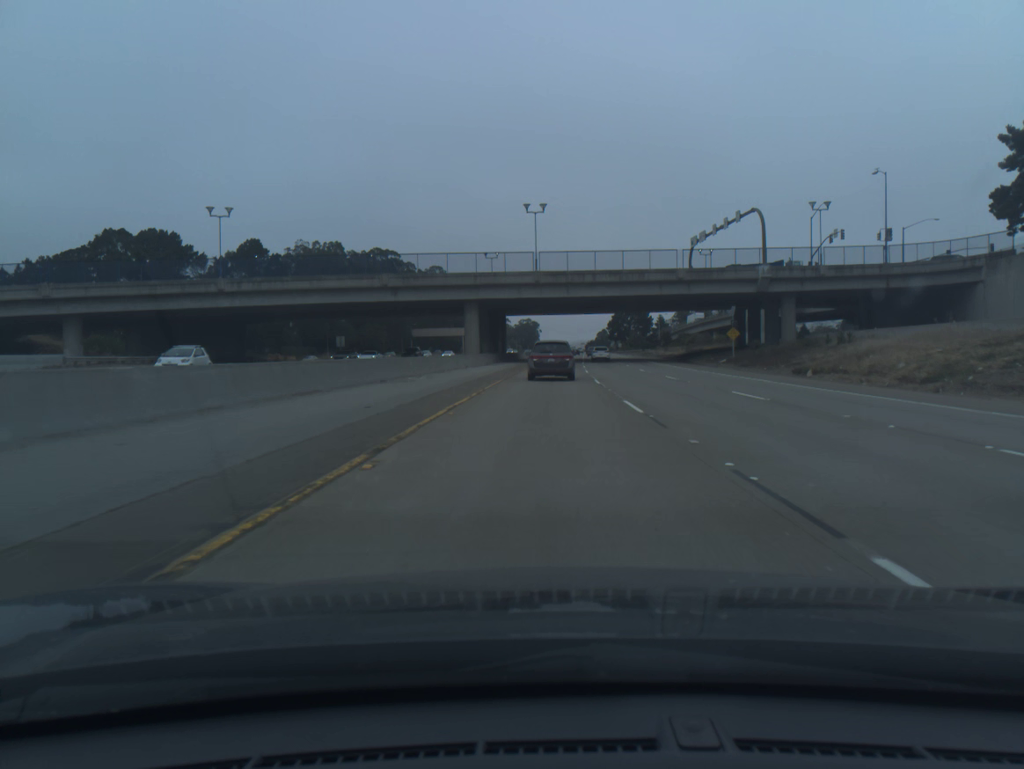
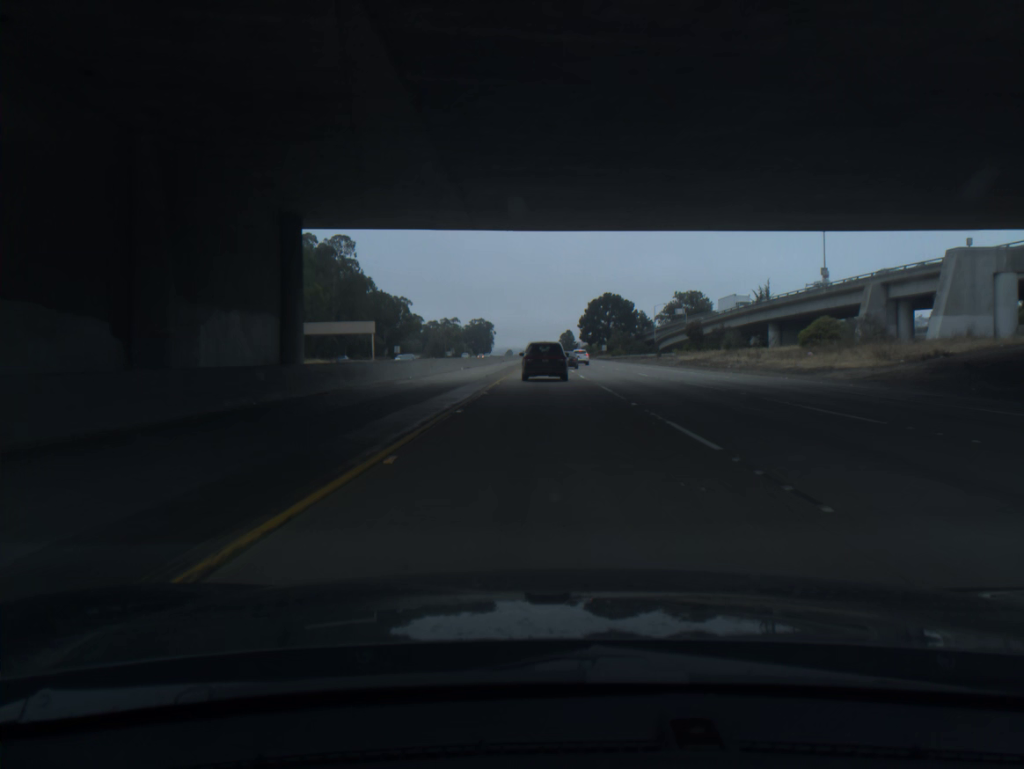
(+2.0, +79.7) m; +3°
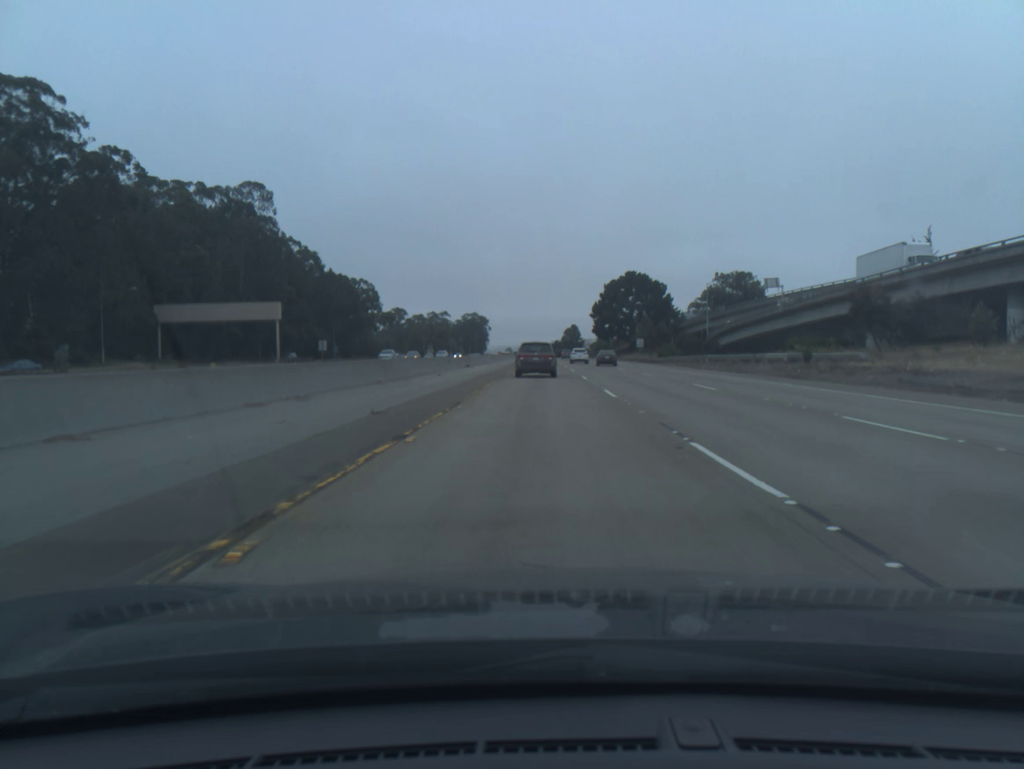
(+0.2, +60.8) m; 0°
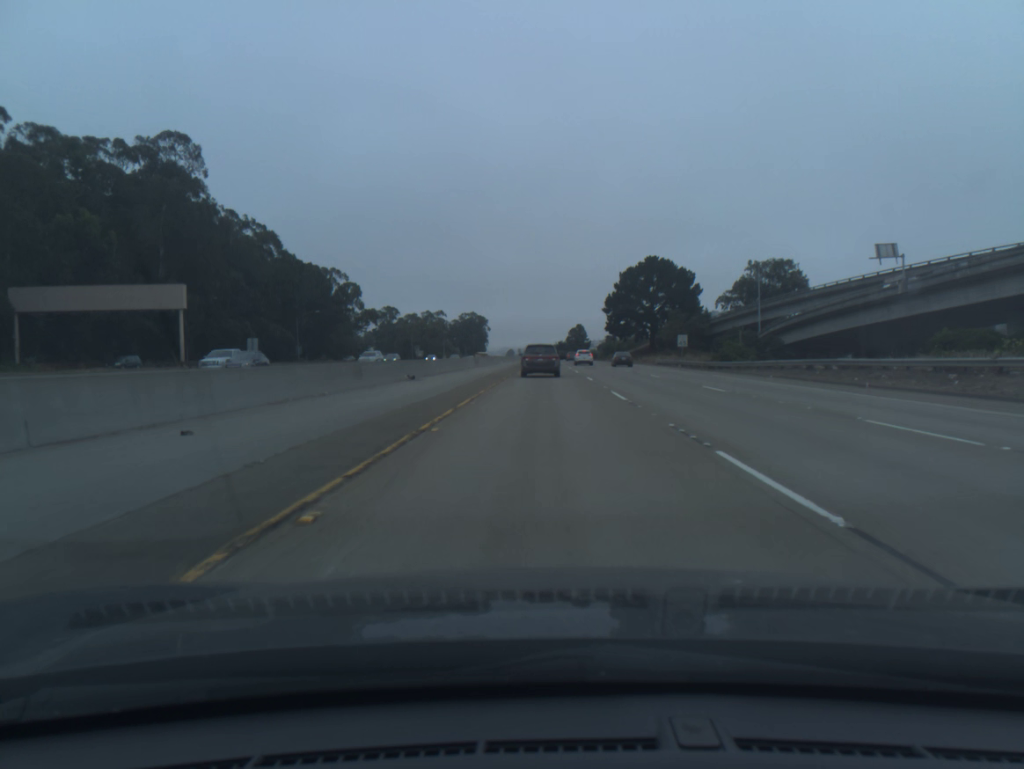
(-0.1, +29.8) m; 0°
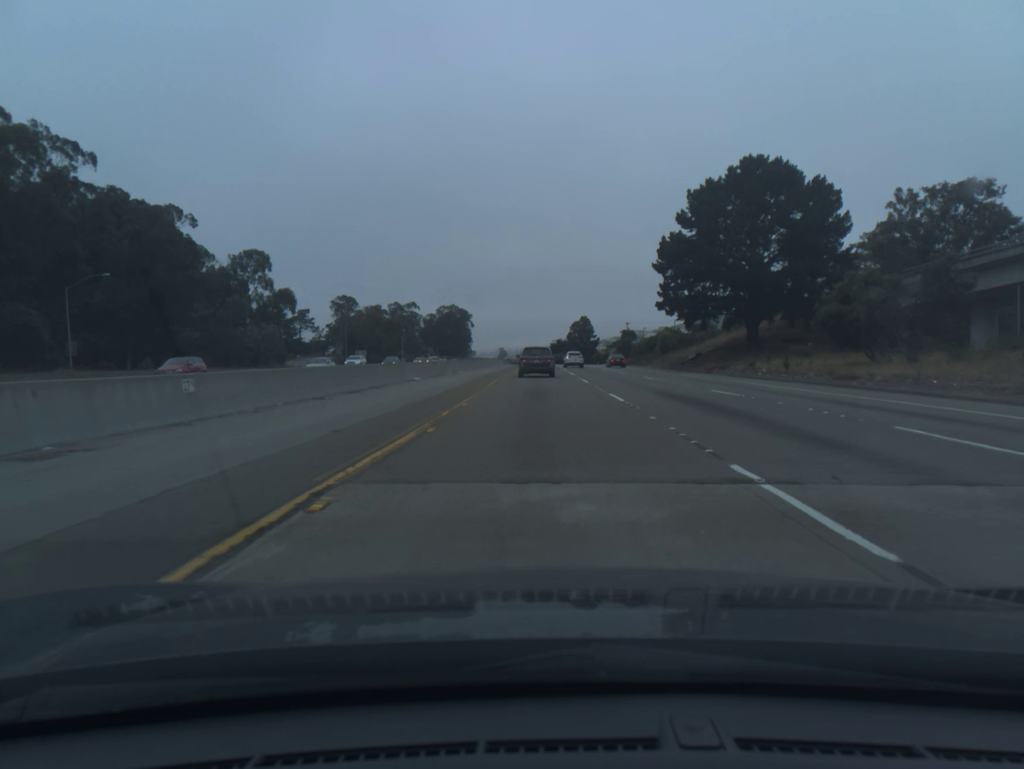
(+0.3, +73.9) m; 0°
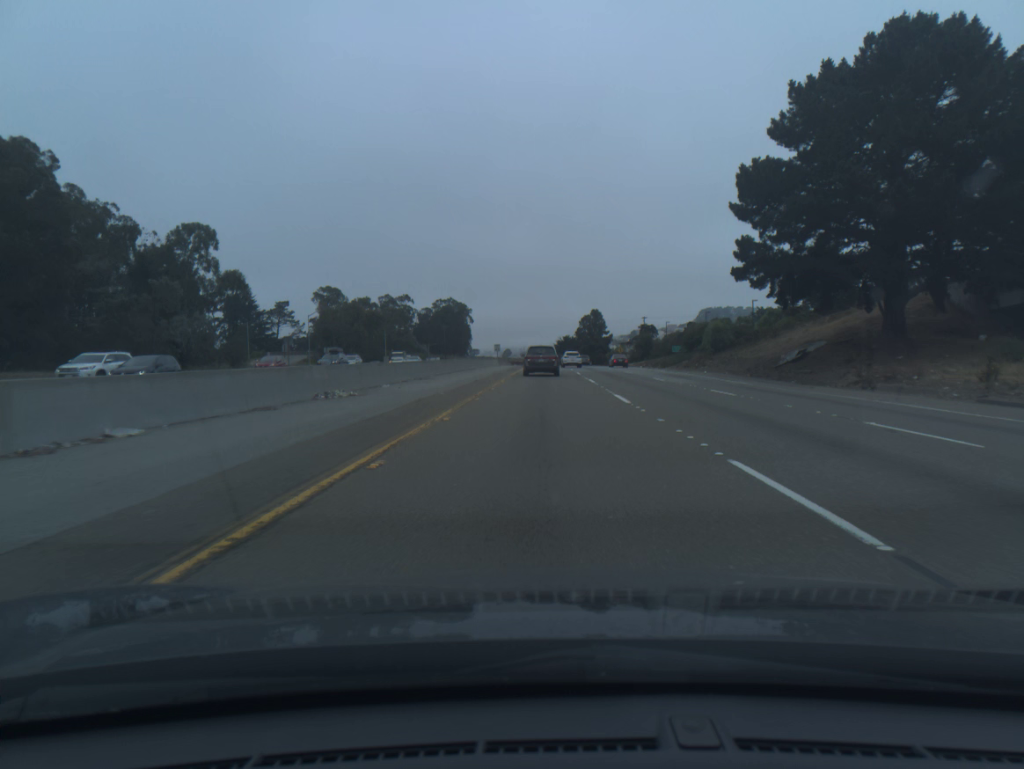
(-0.1, +29.4) m; 0°
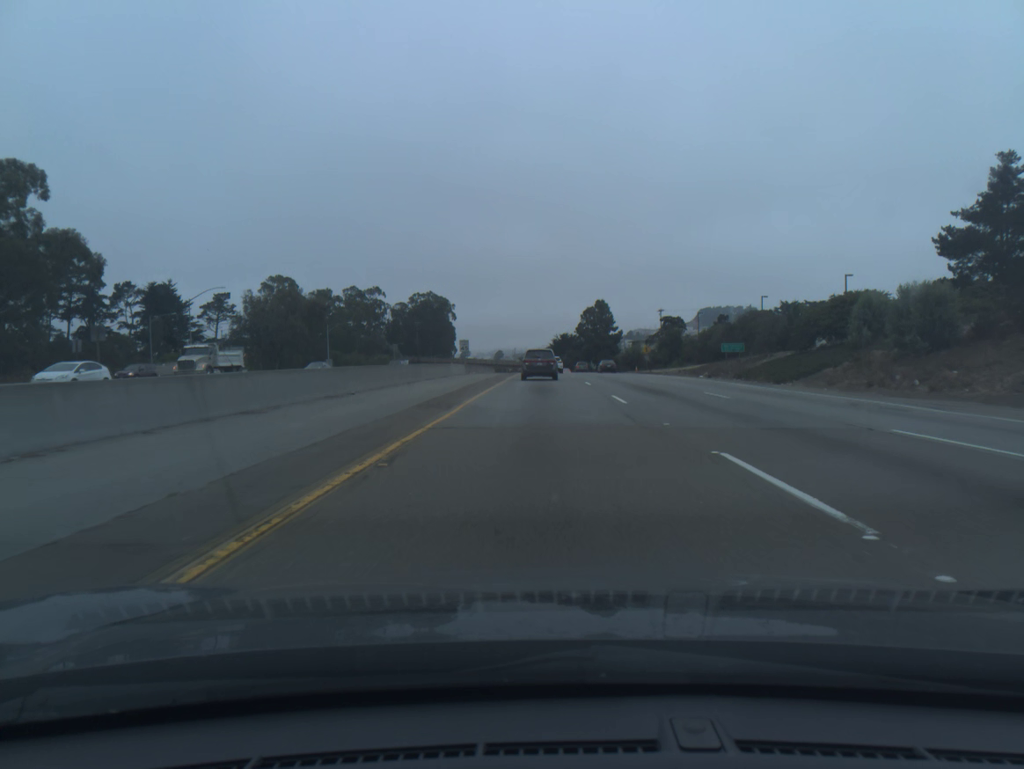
(+0.1, +43.7) m; 0°
